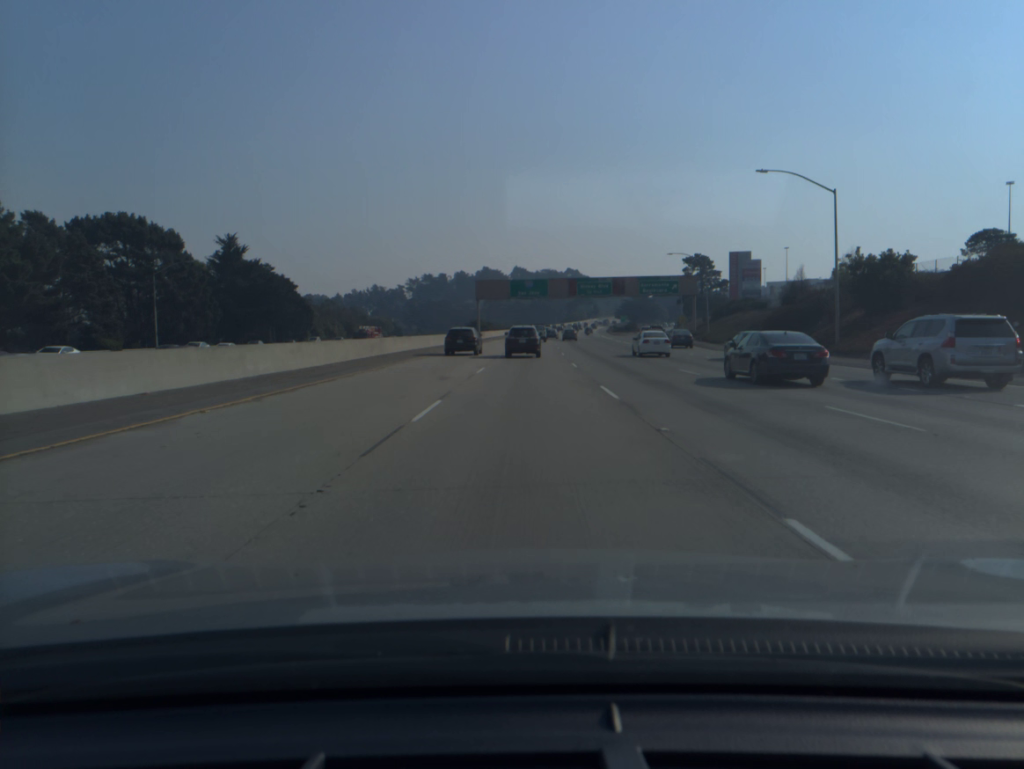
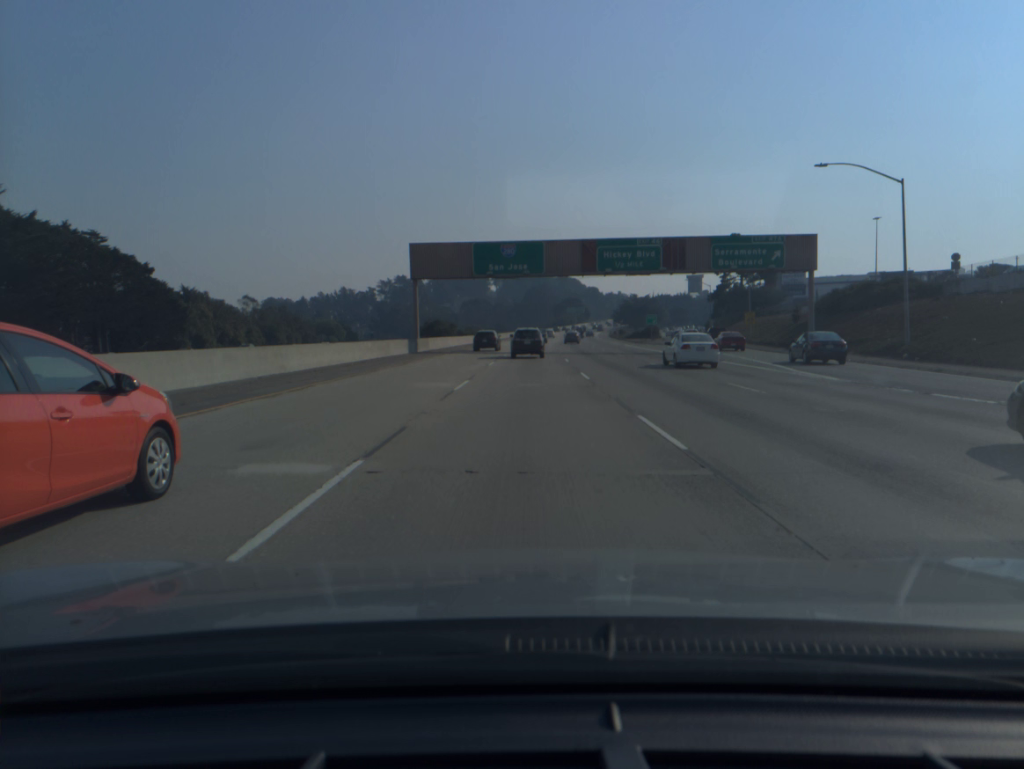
(+0.5, +51.1) m; +1°
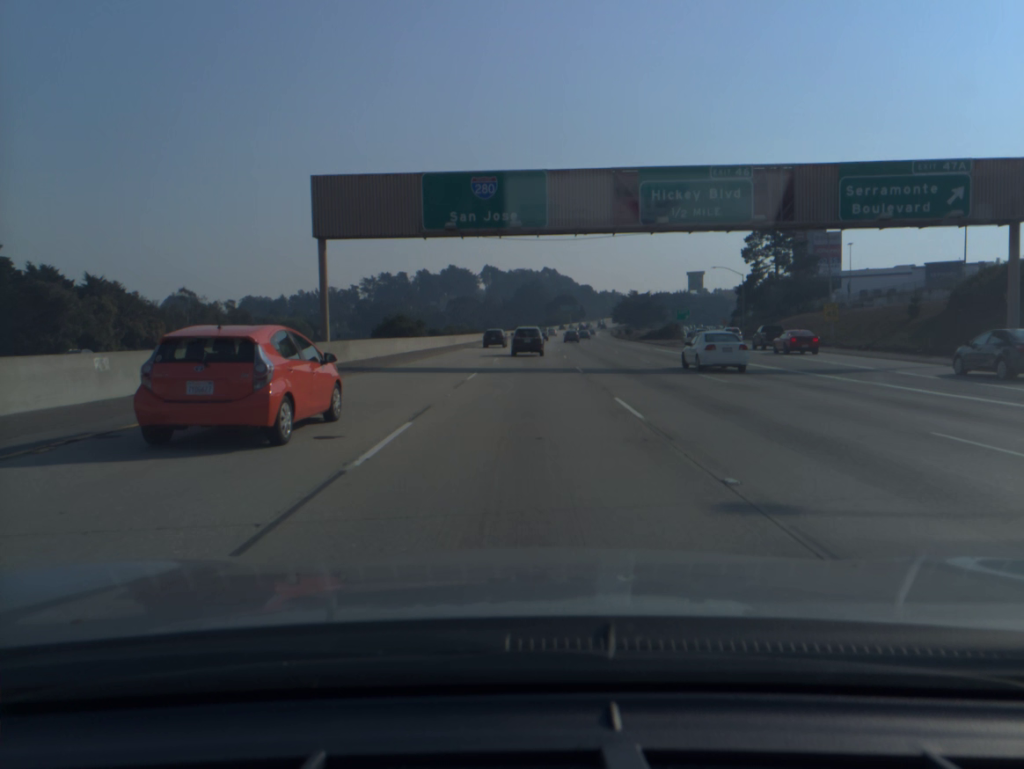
(+0.2, +26.0) m; +1°
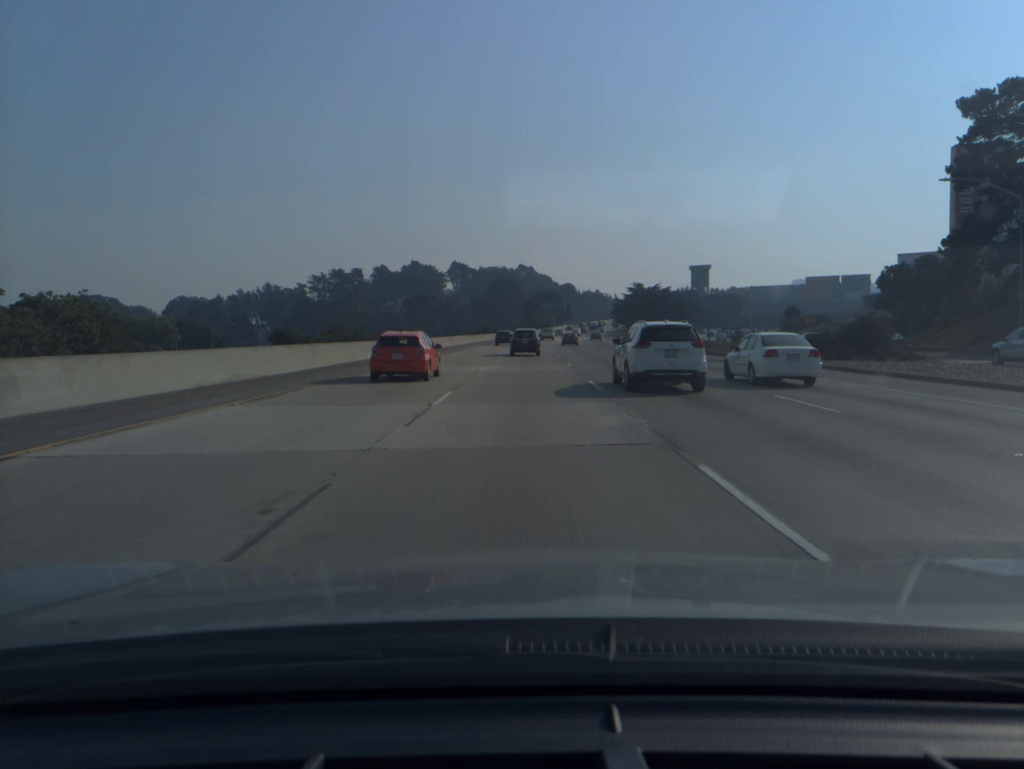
(+1.0, +66.6) m; +2°
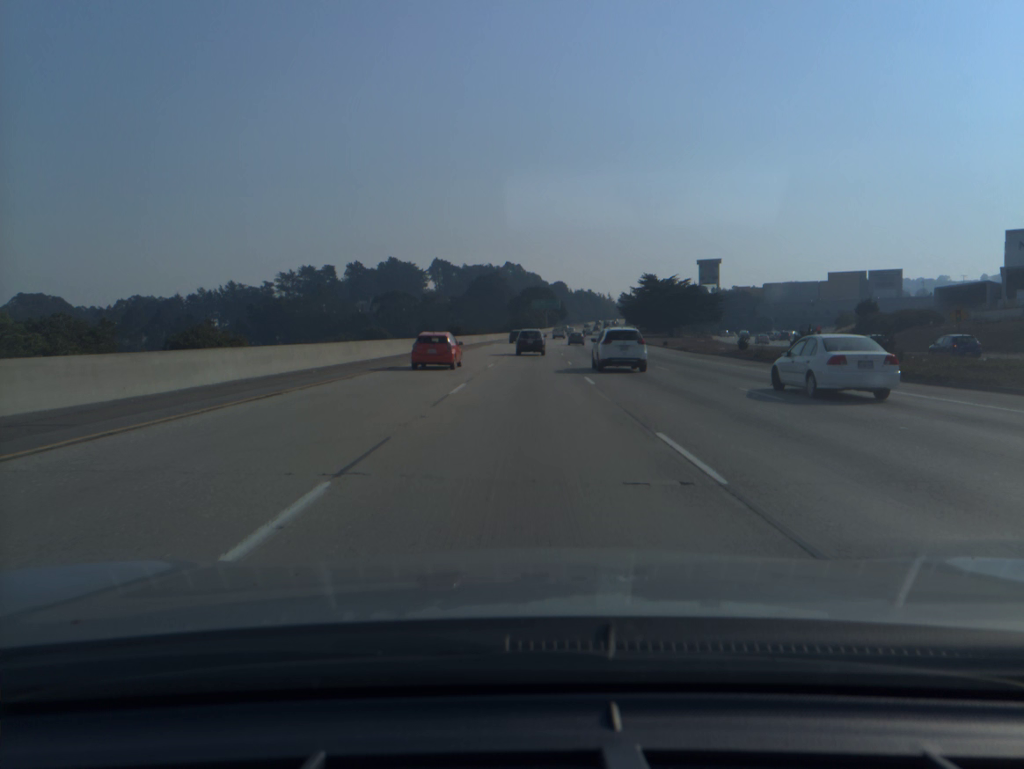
(+0.3, +41.0) m; +1°
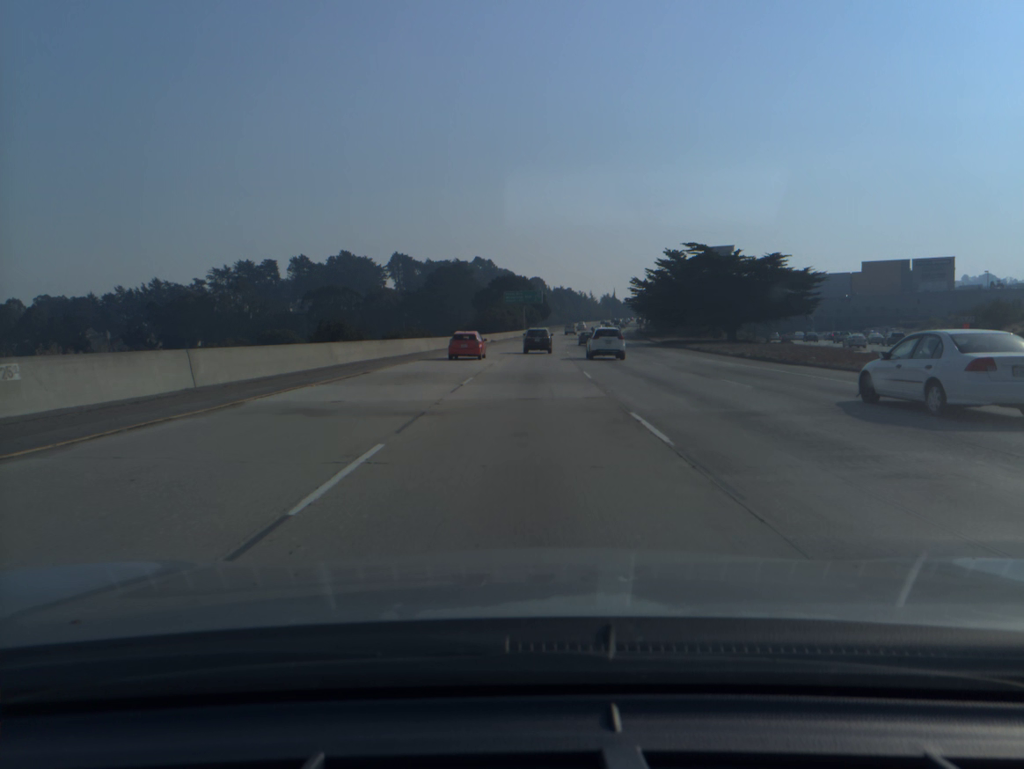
(+0.8, +55.8) m; +2°
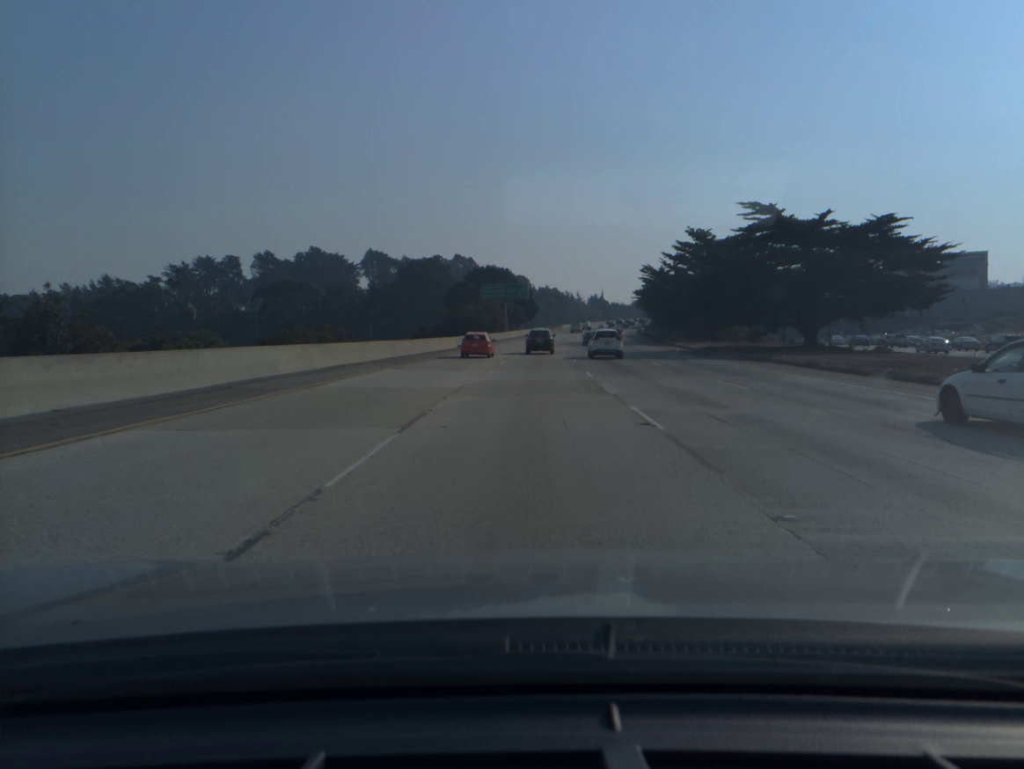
(+0.3, +28.4) m; +1°
